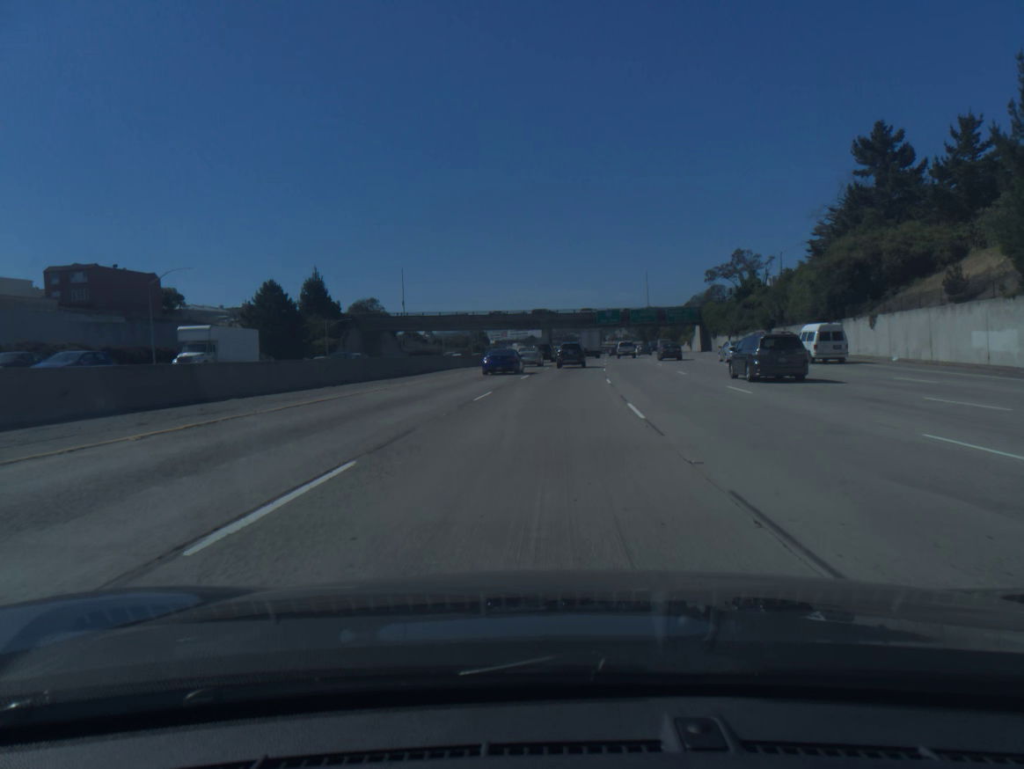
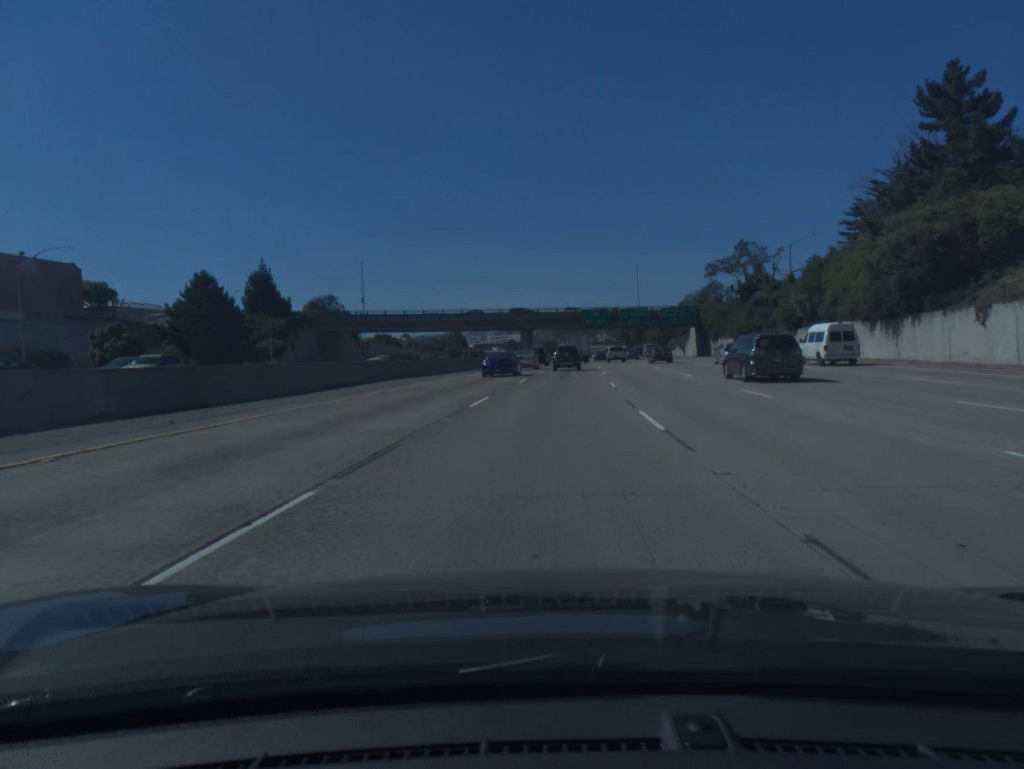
(+0.2, +16.4) m; +1°
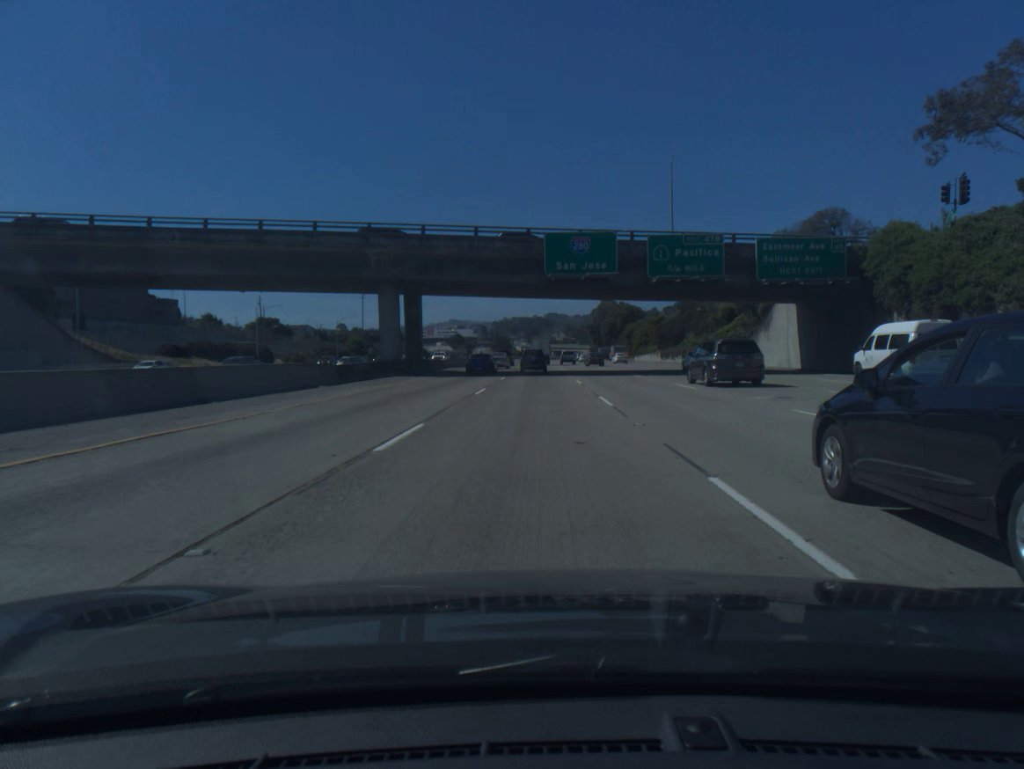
(+3.5, +81.2) m; +3°
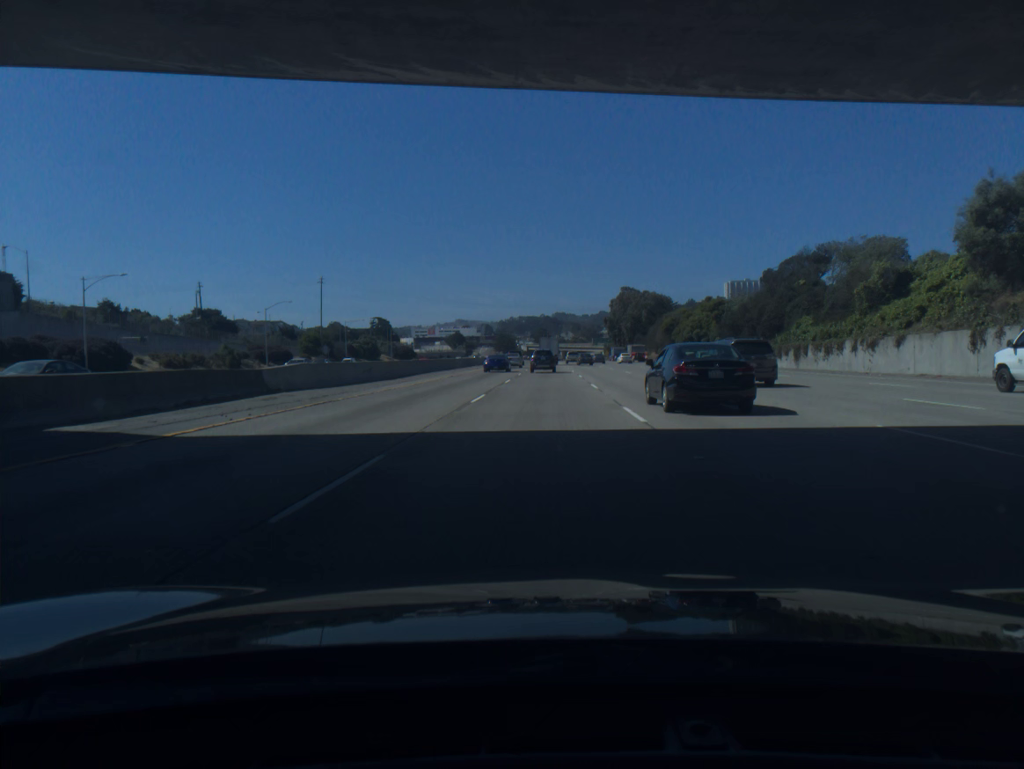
(-0.2, +48.4) m; 0°
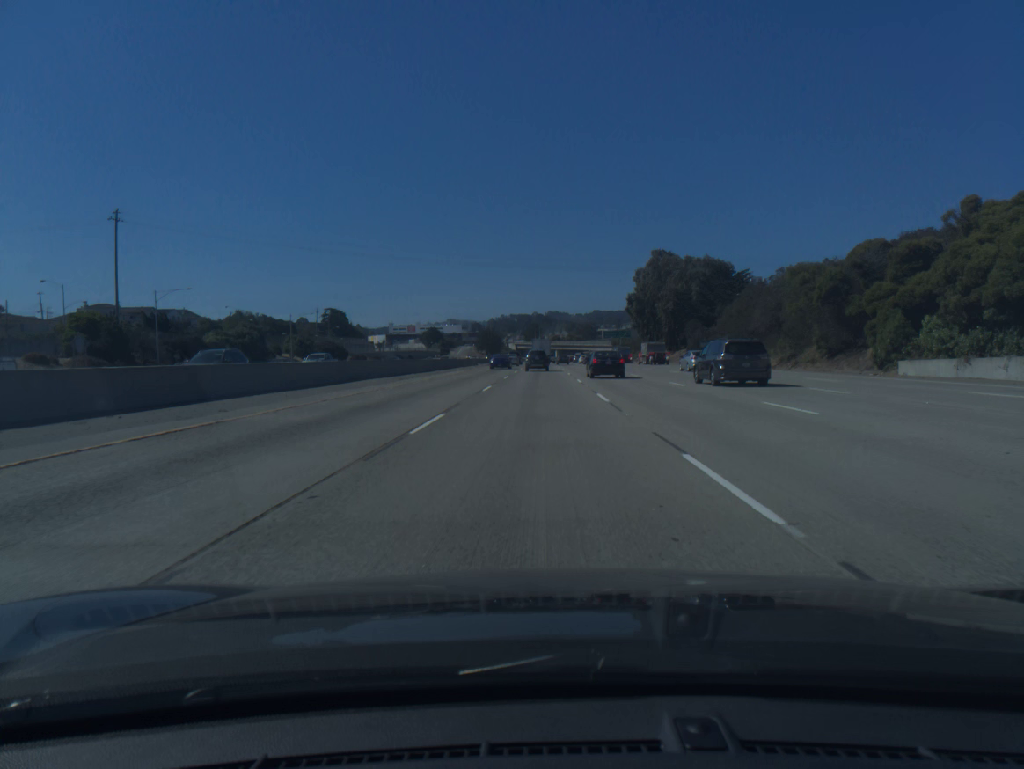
(+0.4, +81.4) m; 0°
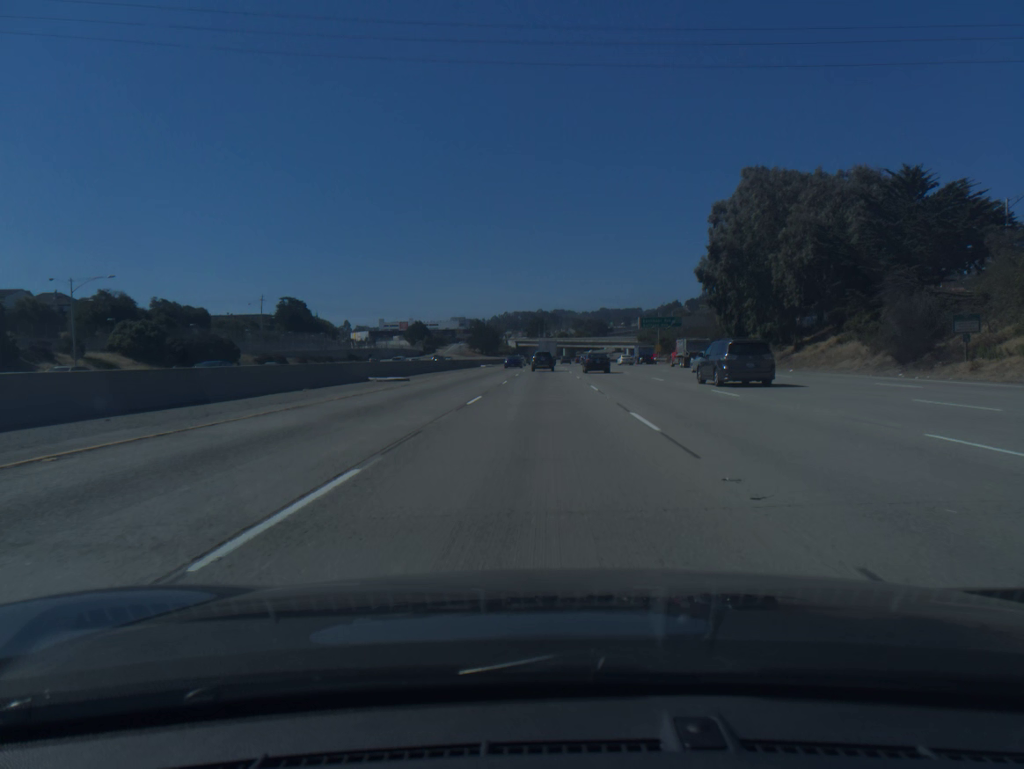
(-0.2, +66.1) m; 0°
